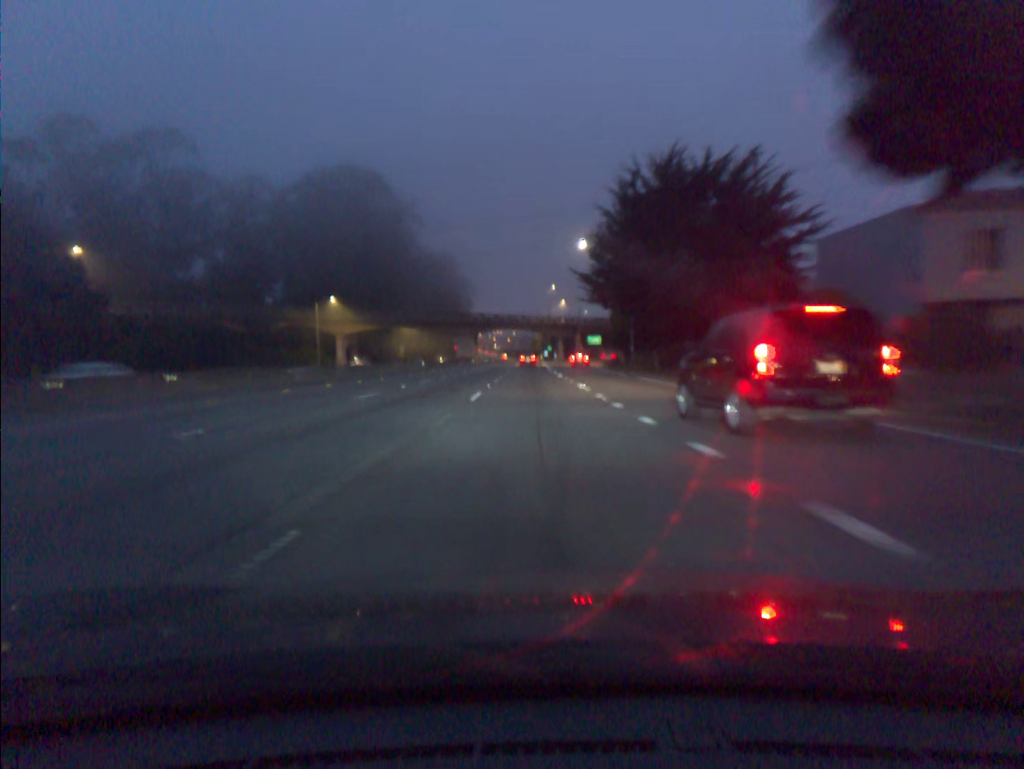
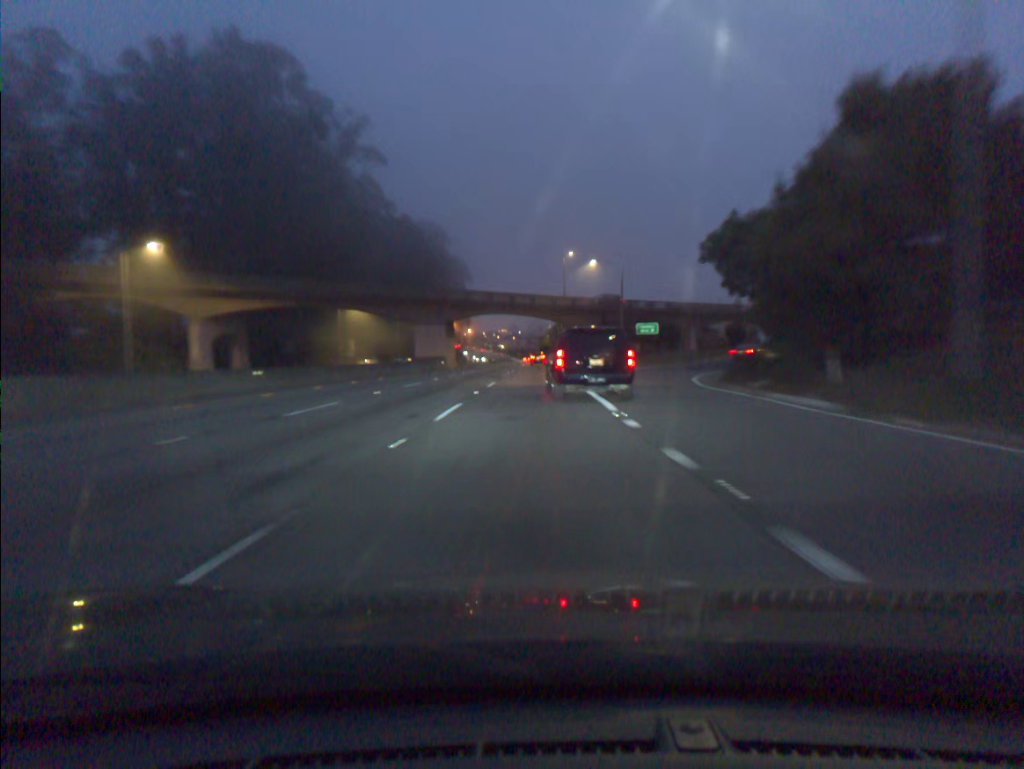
(-0.5, +50.5) m; -1°
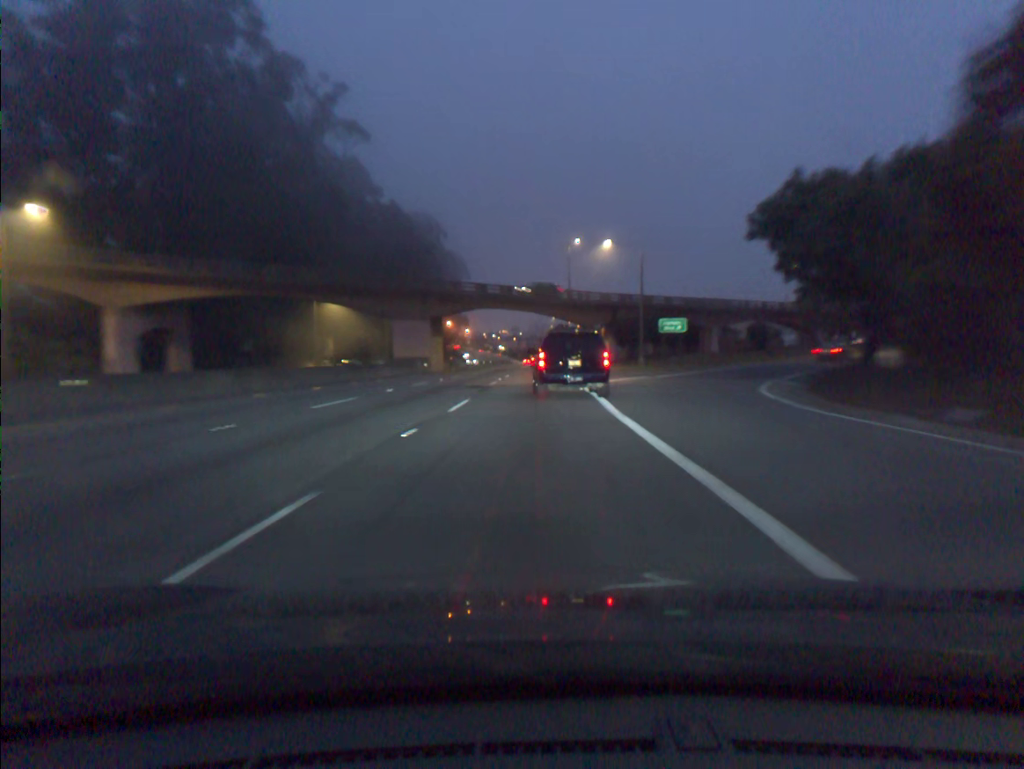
(0.0, +12.8) m; 0°
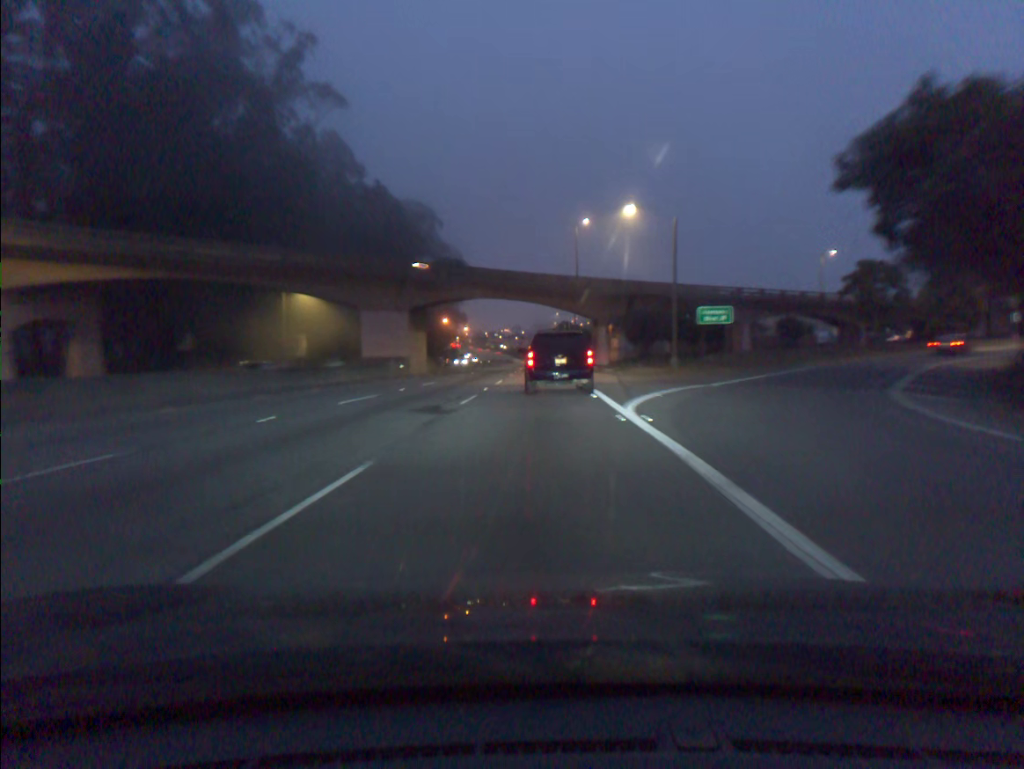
(0.0, +12.8) m; 0°
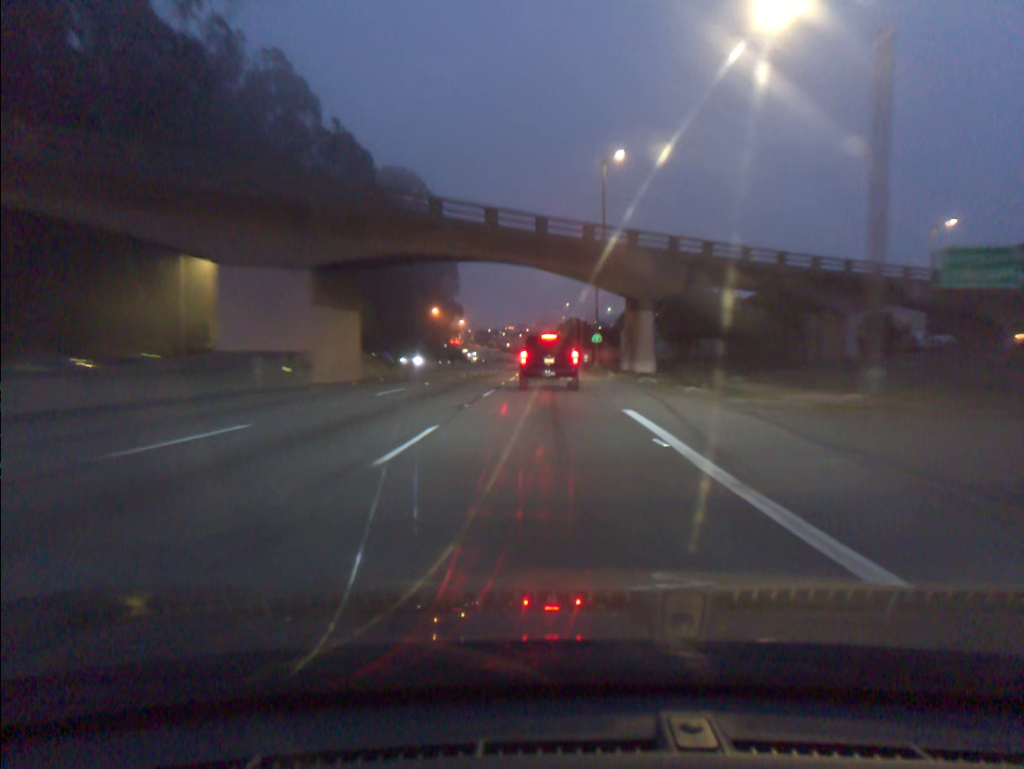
(-0.1, +25.8) m; -1°
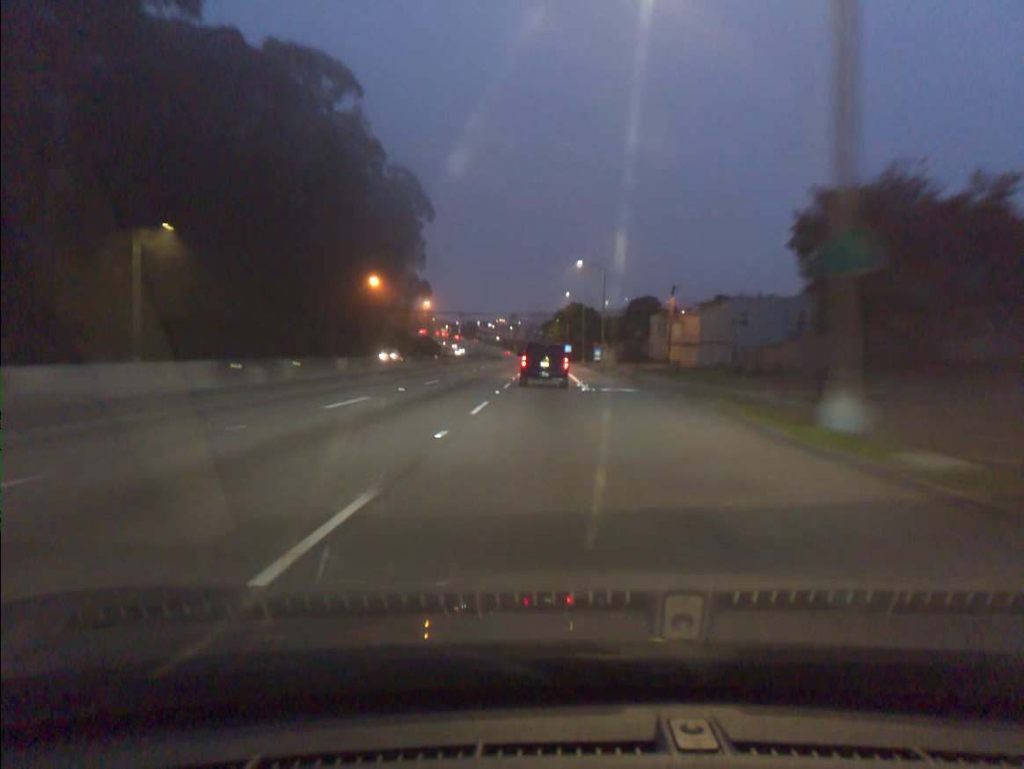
(+0.4, +50.6) m; +1°
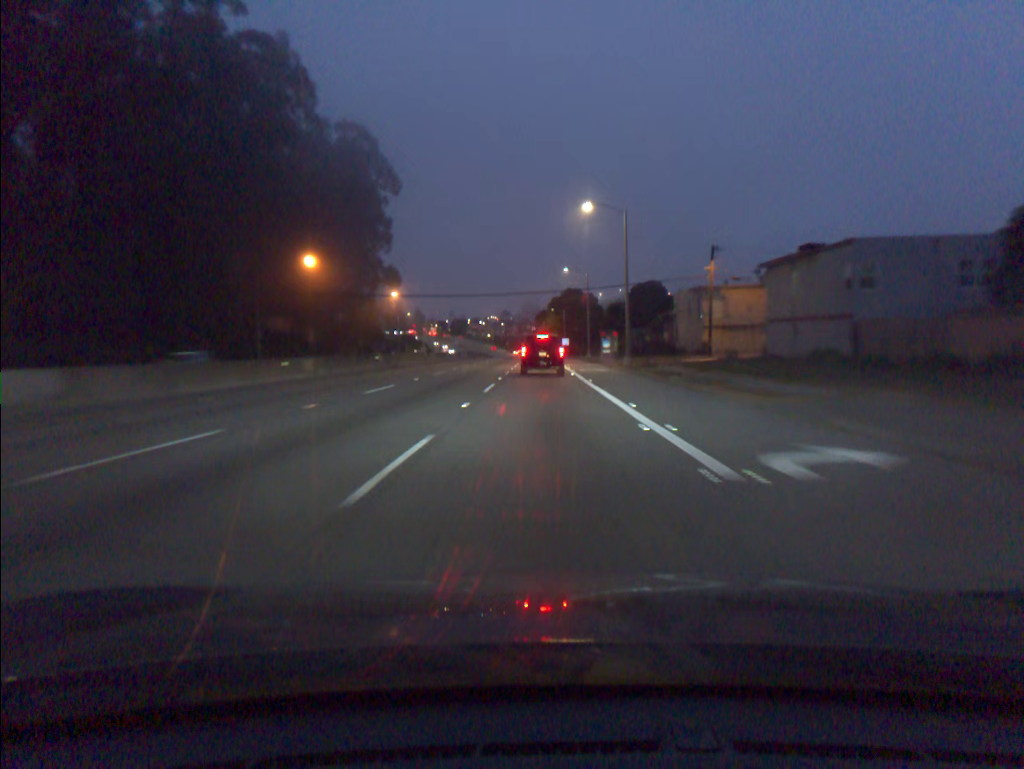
(+0.2, +24.7) m; +1°
